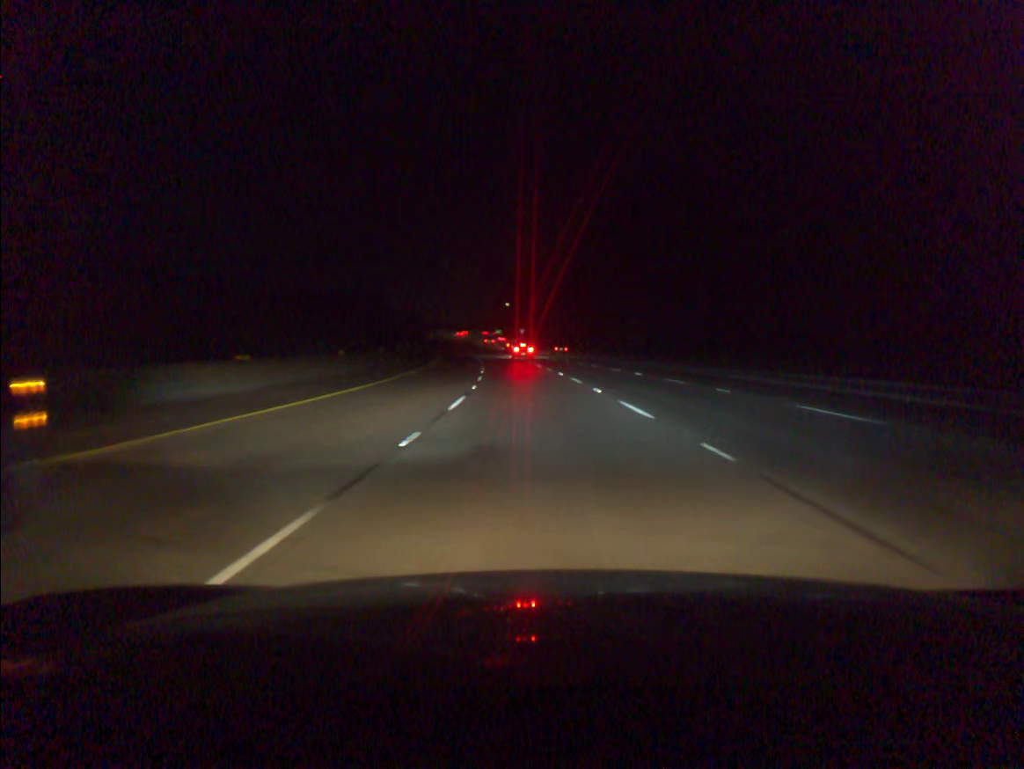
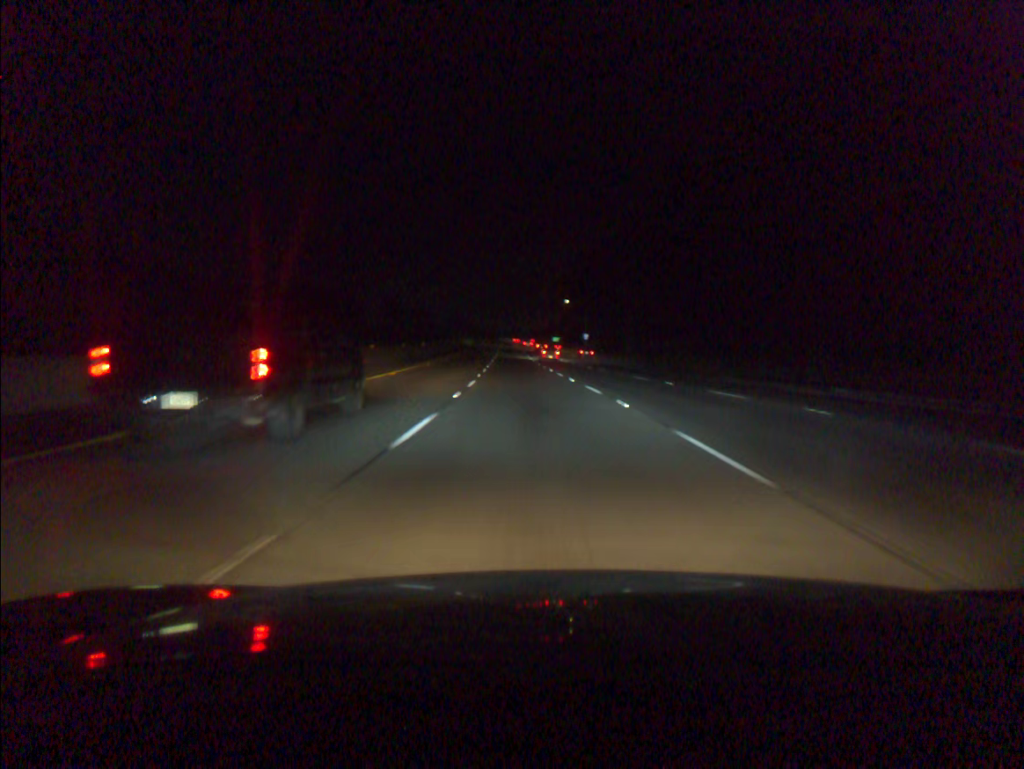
(-1.9, +50.5) m; -4°
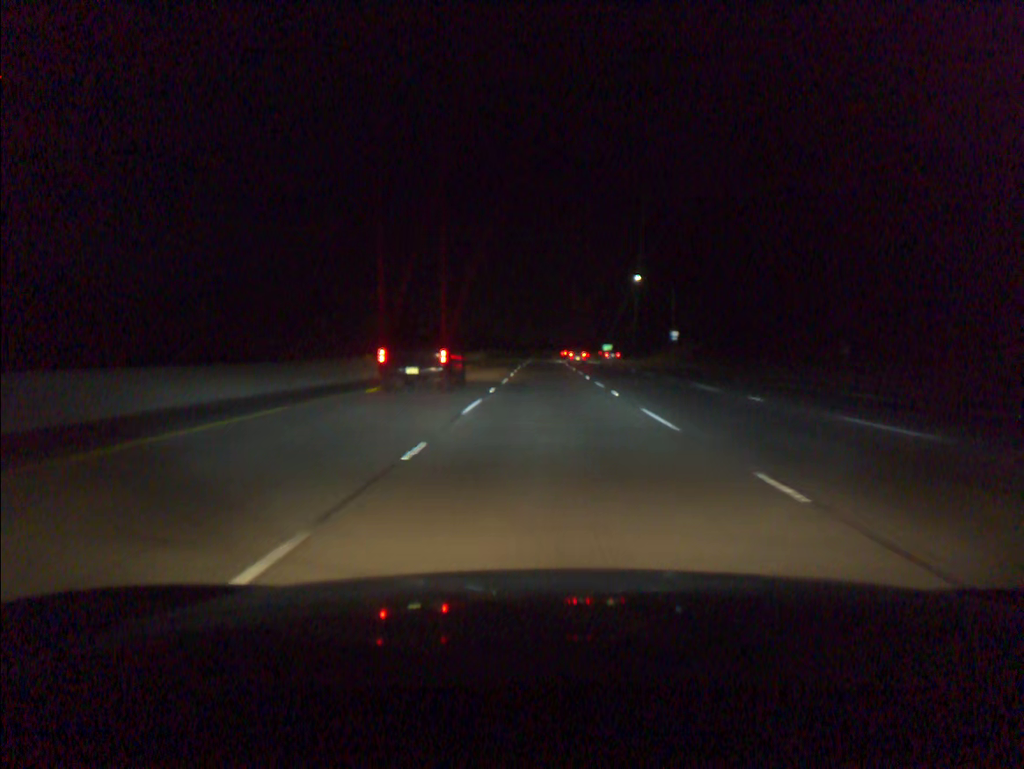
(-2.4, +67.1) m; -3°
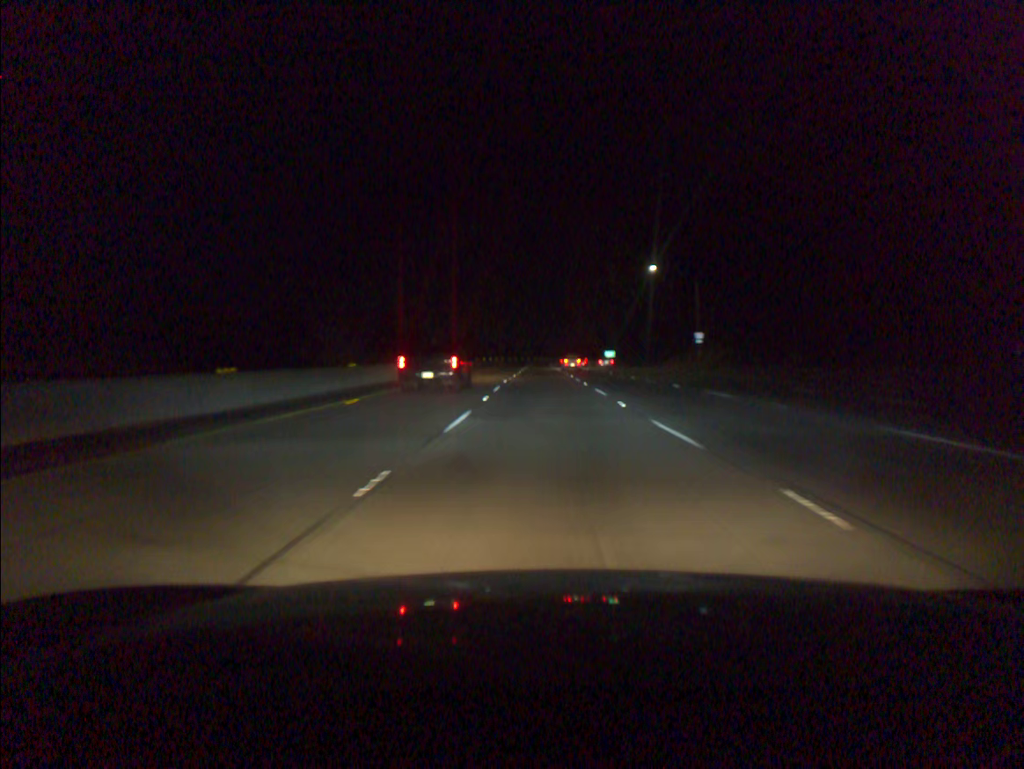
(+0.1, +16.7) m; 0°
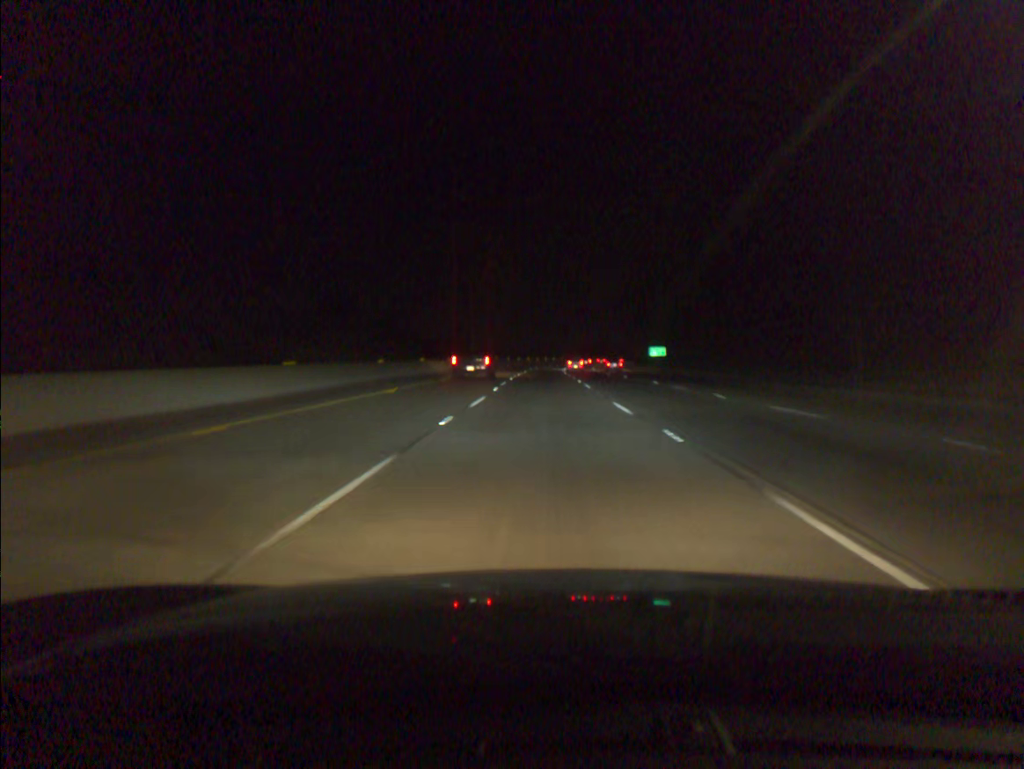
(0.0, +66.9) m; 0°
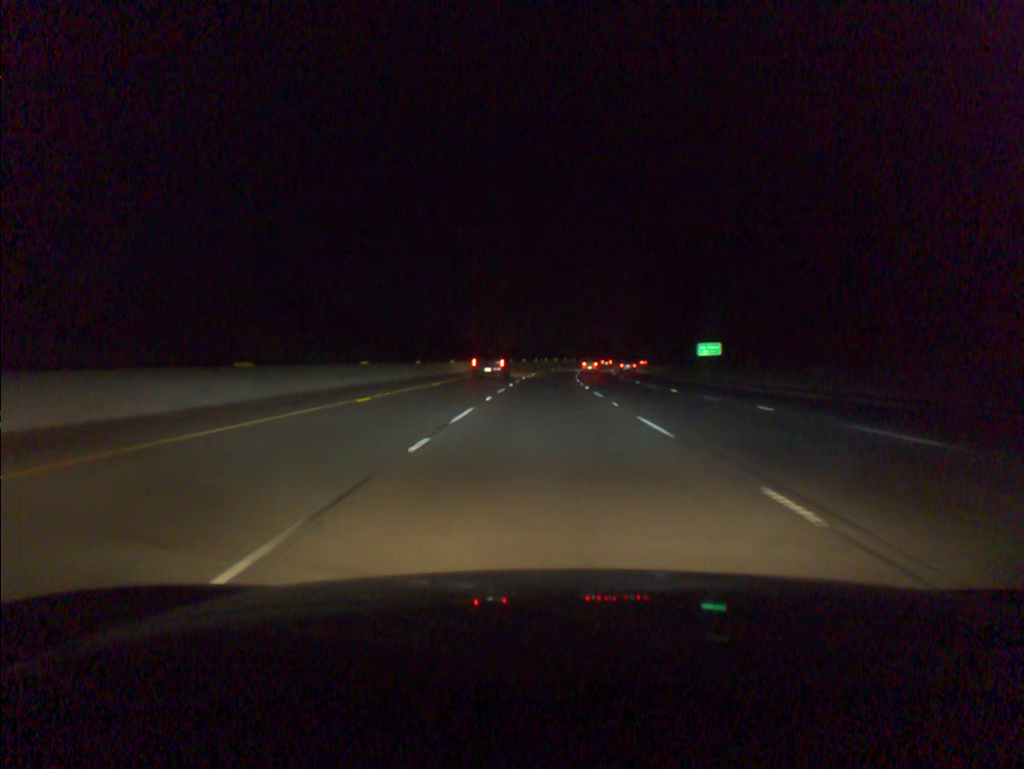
(0.0, +33.7) m; 0°
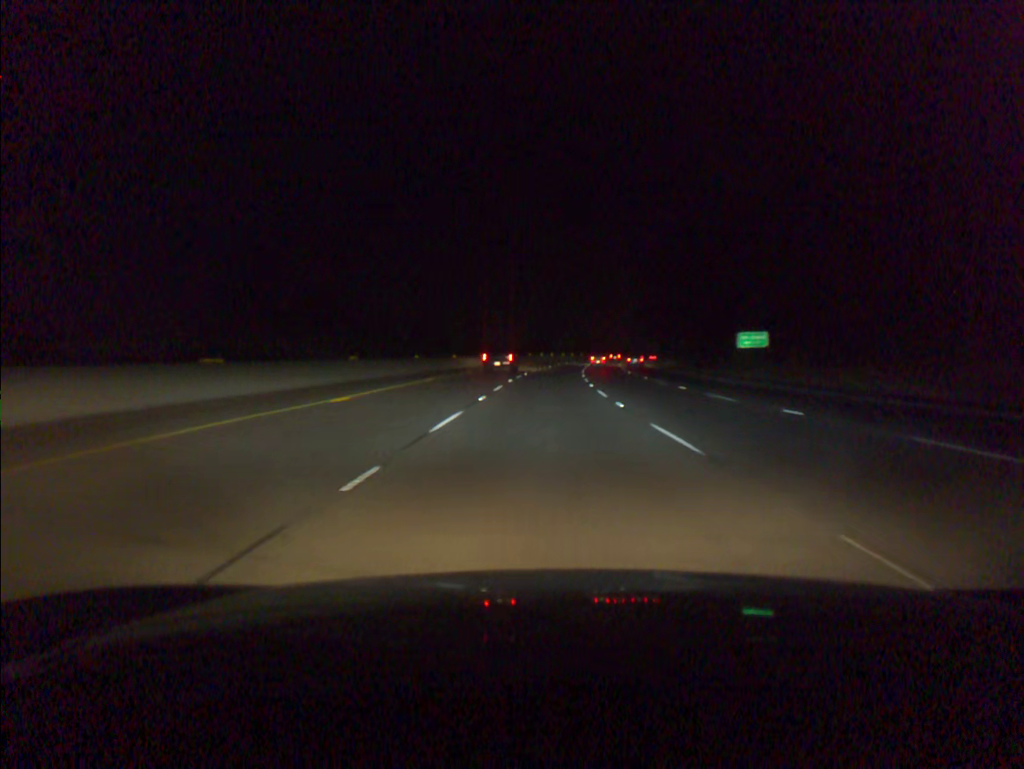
(0.0, +16.9) m; 0°
